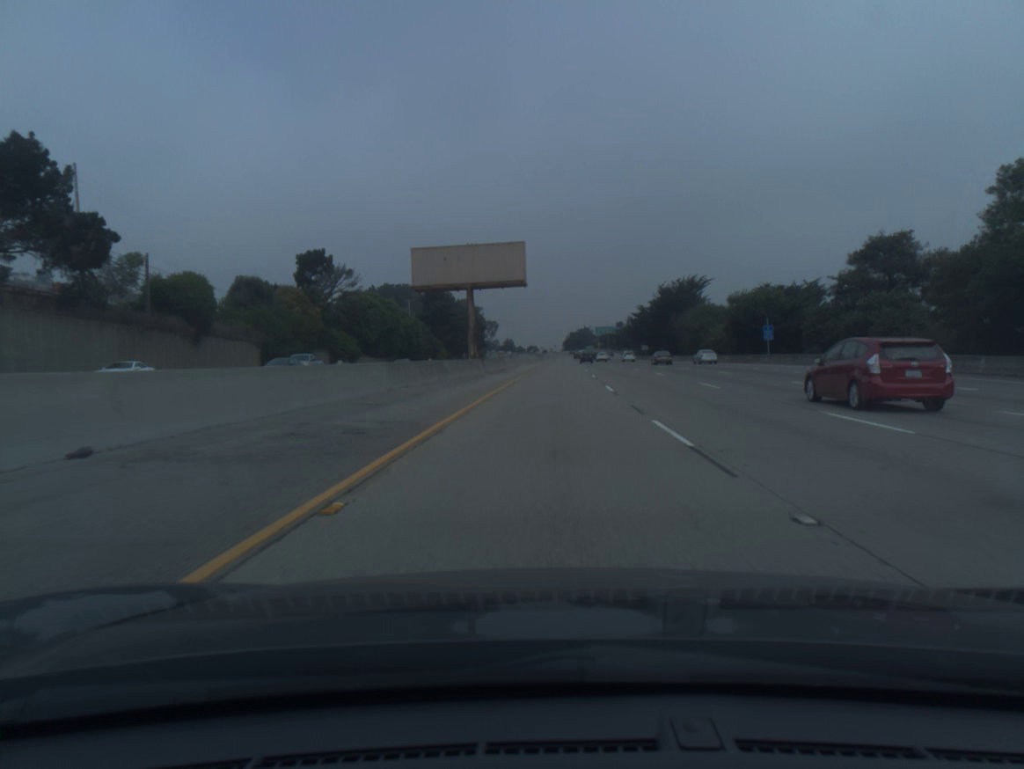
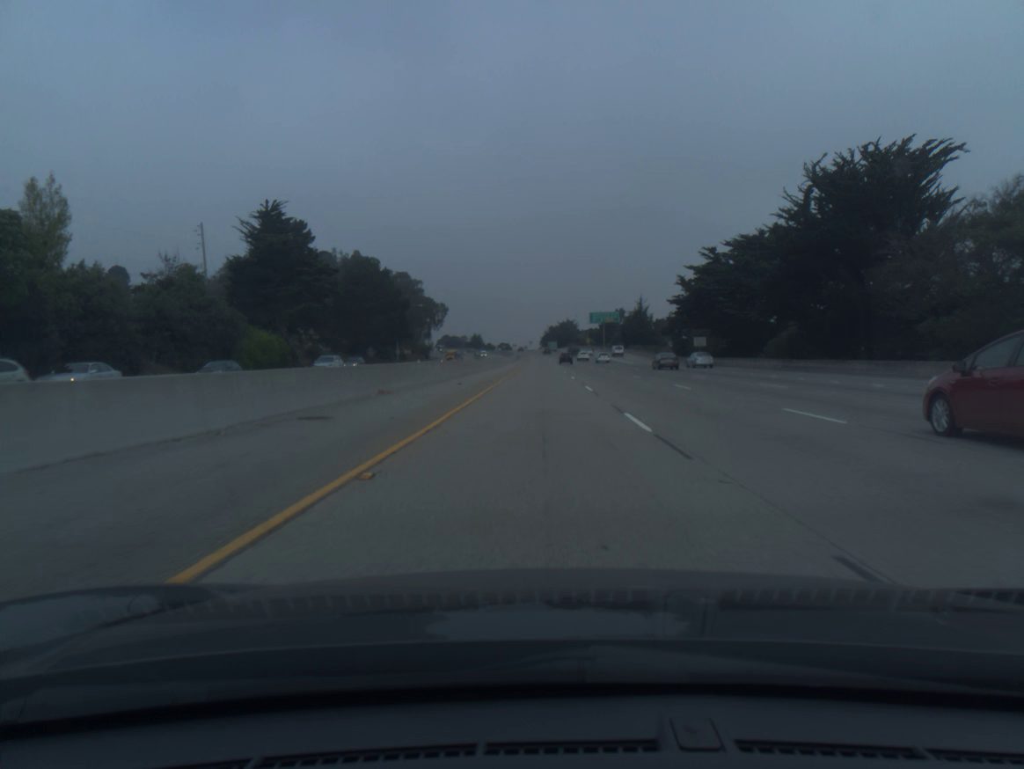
(+2.8, +100.2) m; +2°
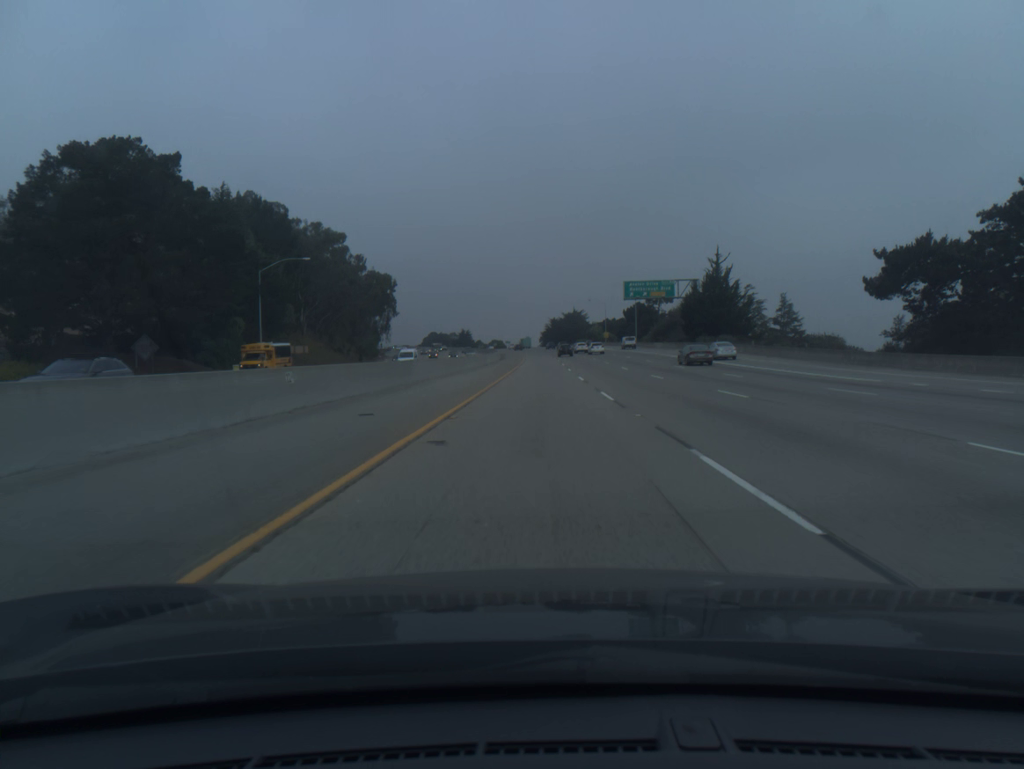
(-0.1, +80.5) m; 0°
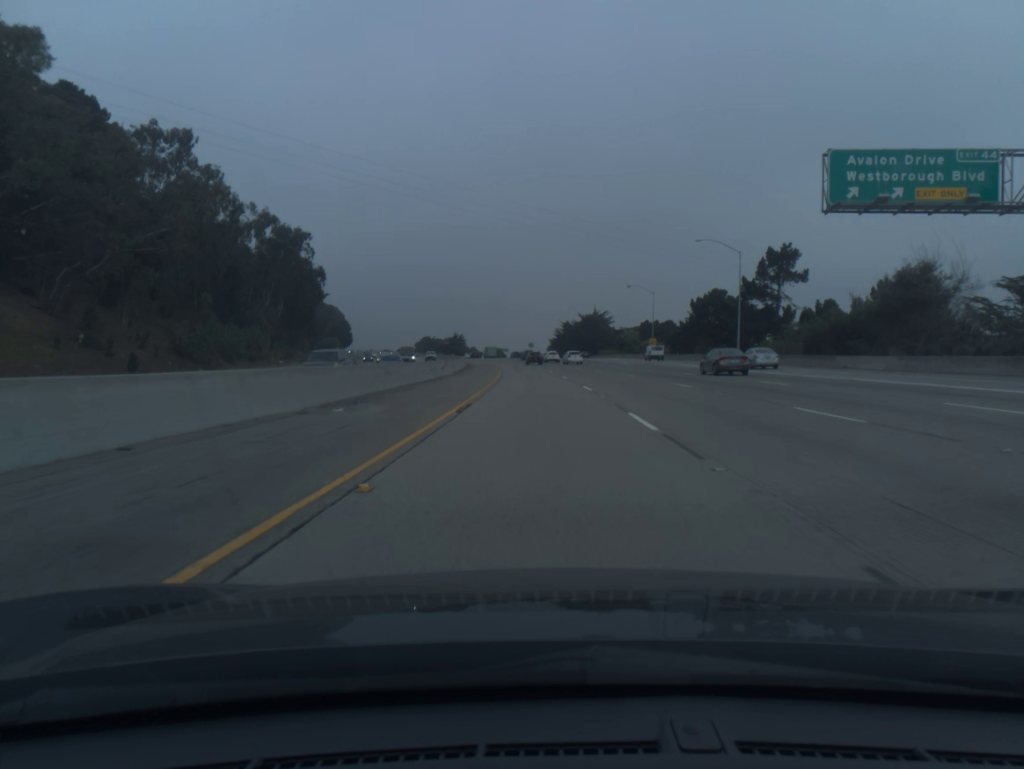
(-0.2, +80.4) m; -1°
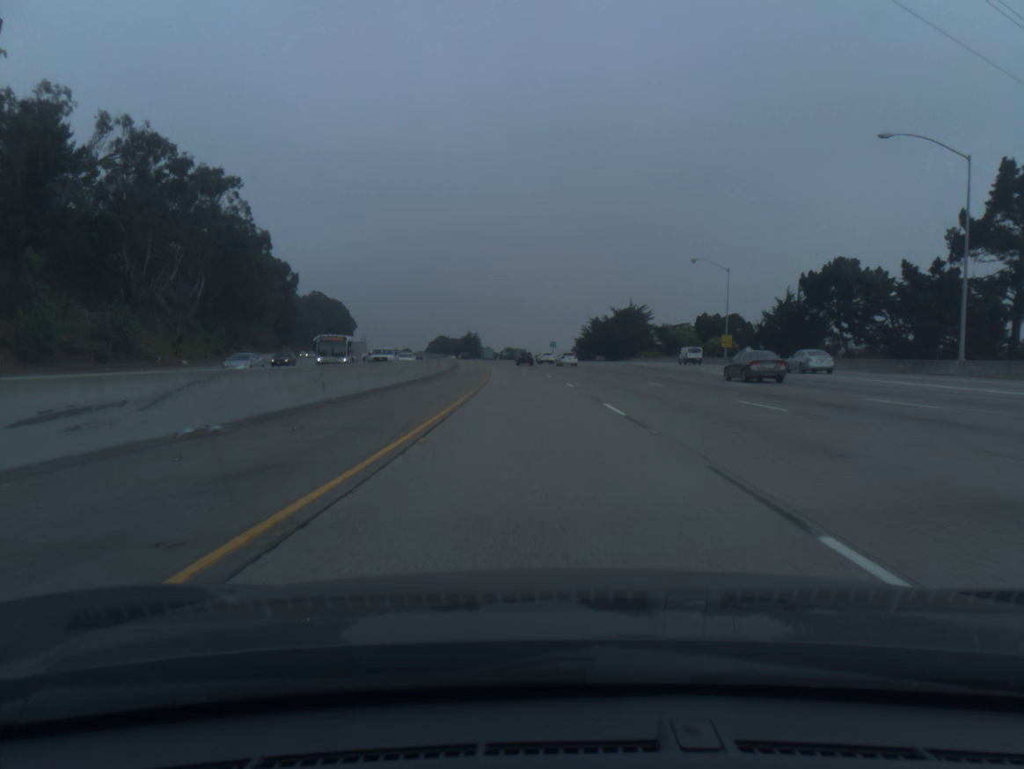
(-0.5, +40.0) m; -2°
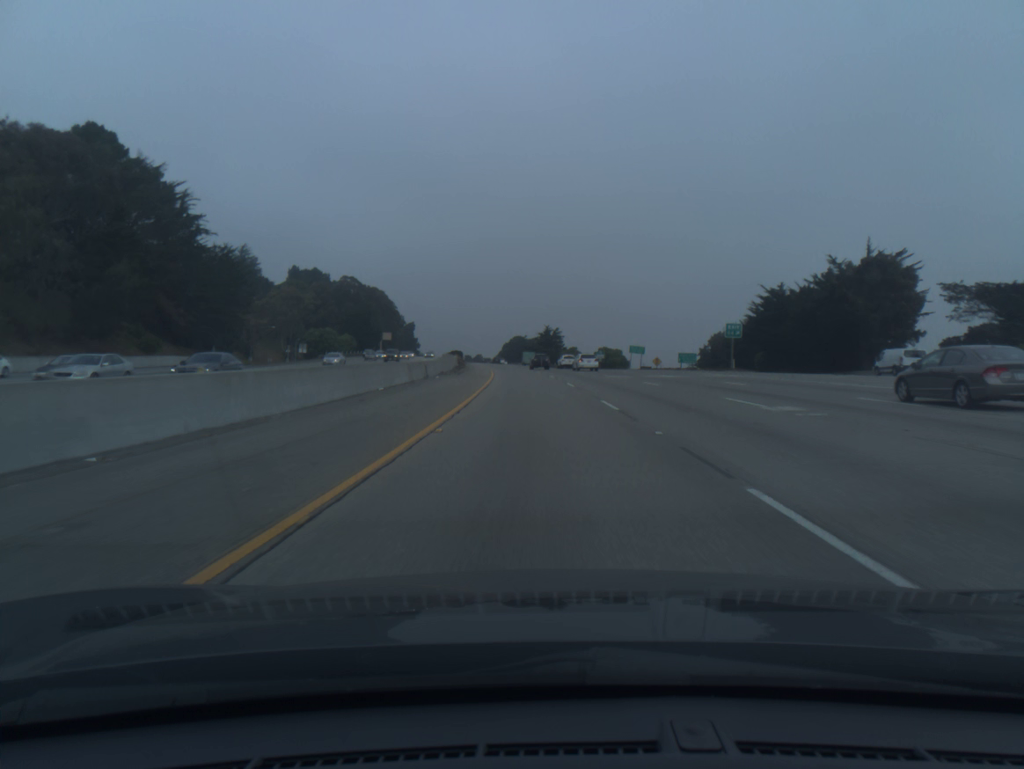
(-5.7, +99.8) m; -7°
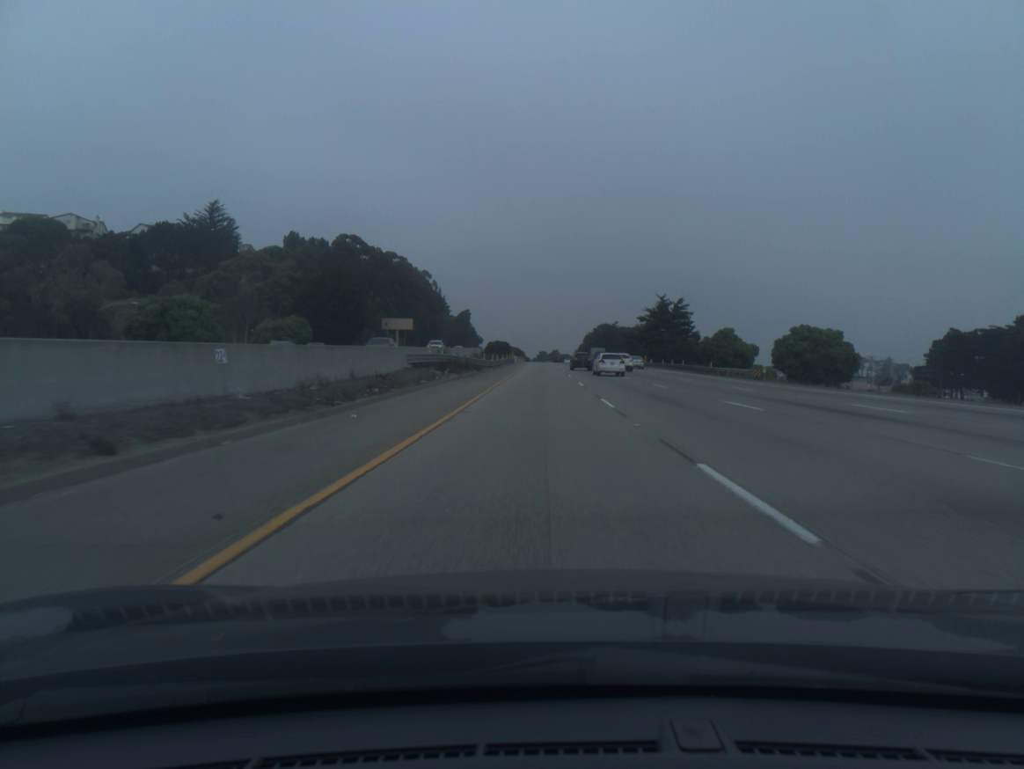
(-5.2, +100.3) m; -6°
